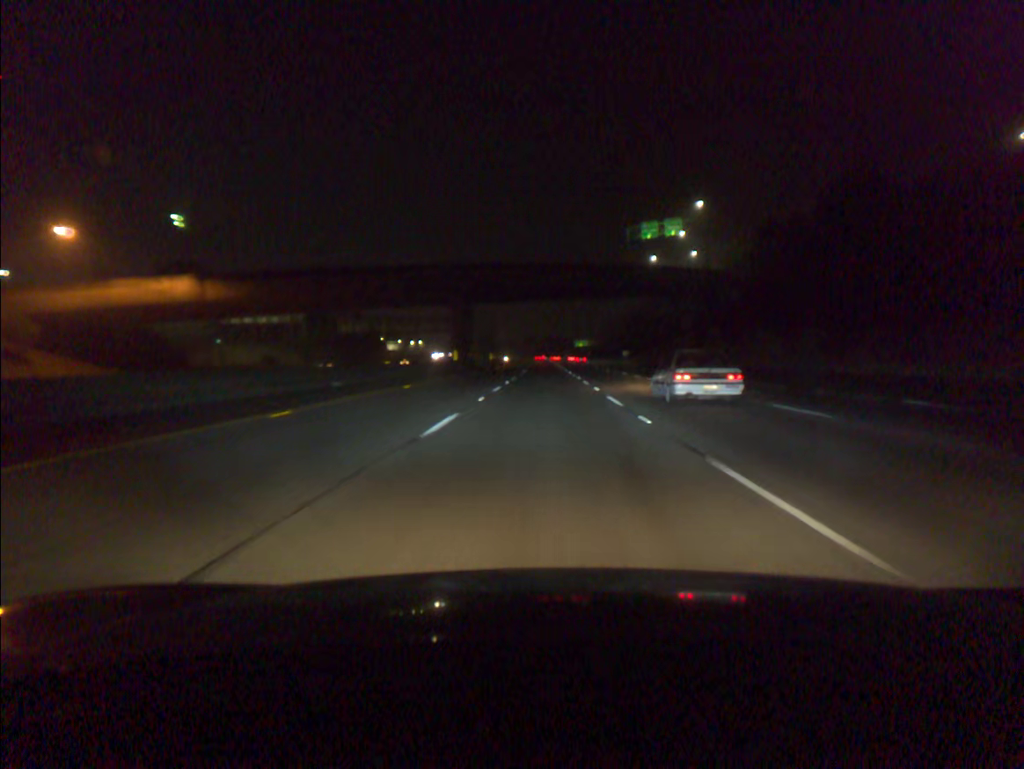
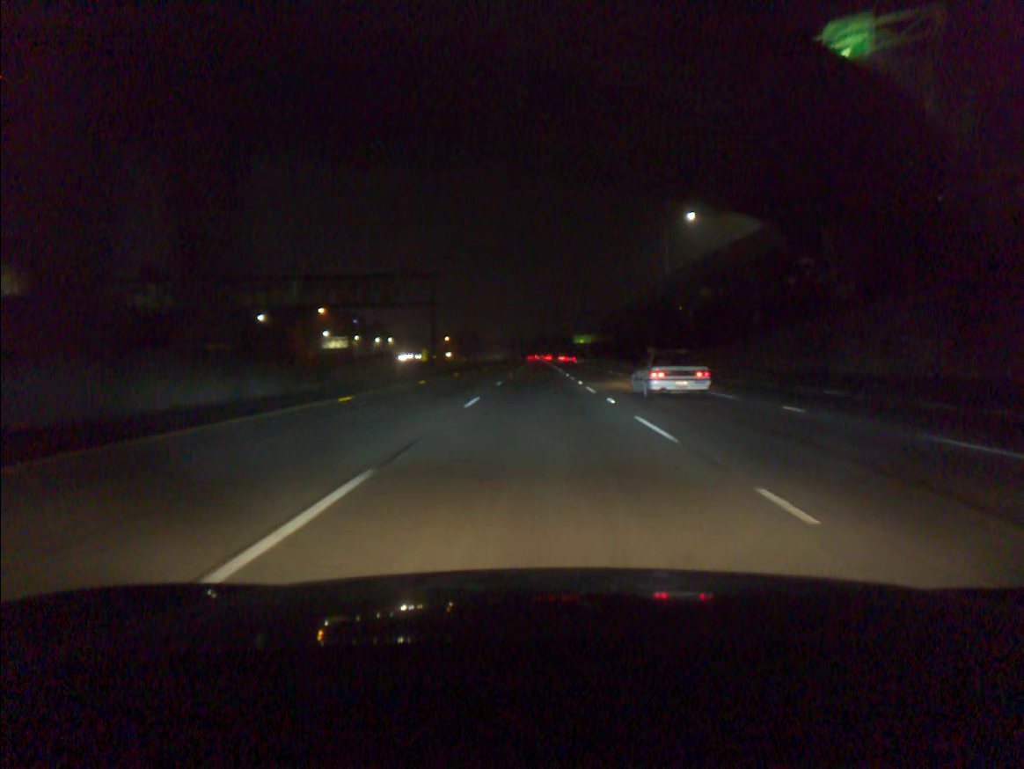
(+0.4, +66.9) m; +1°
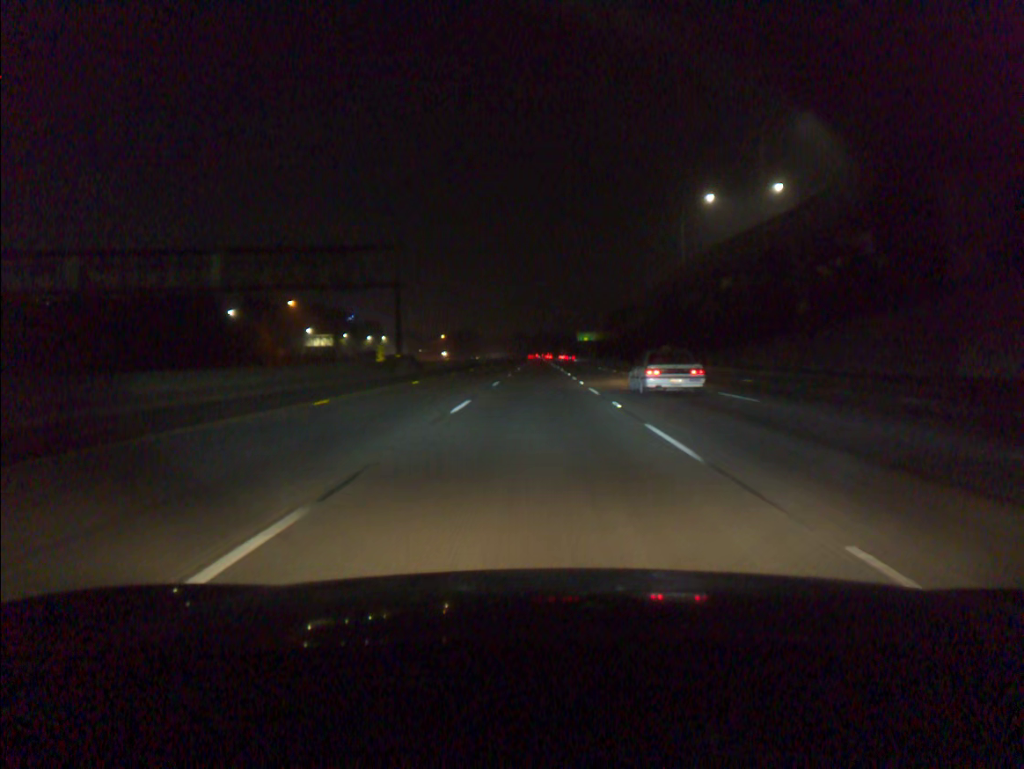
(0.0, +16.8) m; 0°
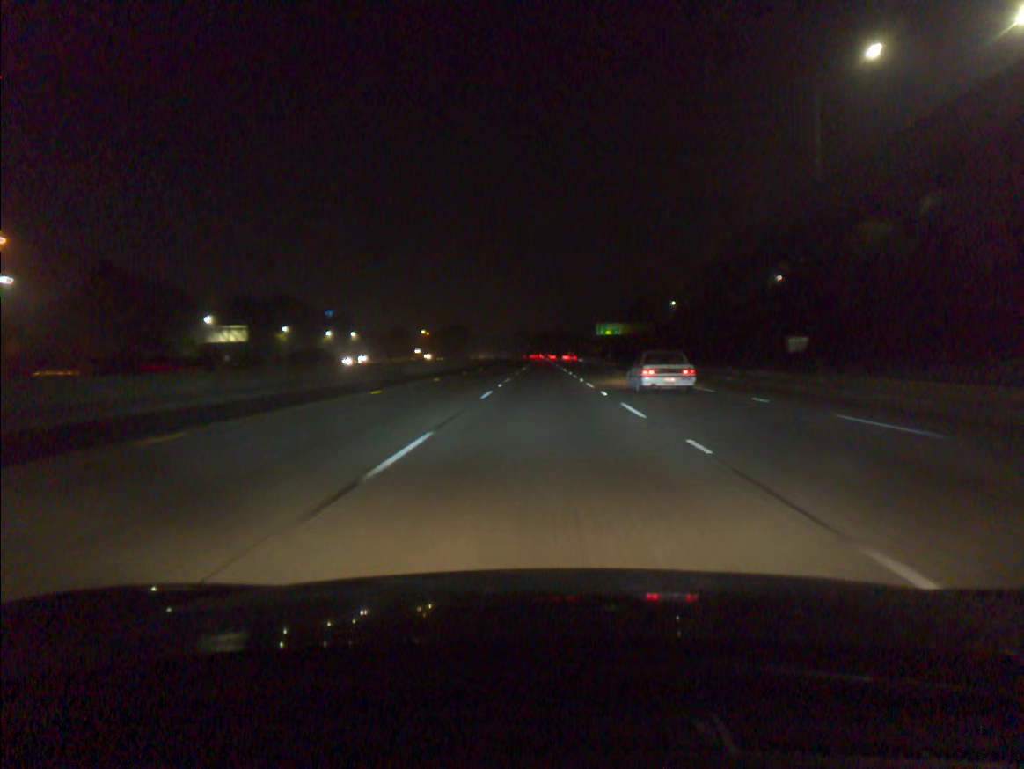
(-0.3, +67.2) m; 0°
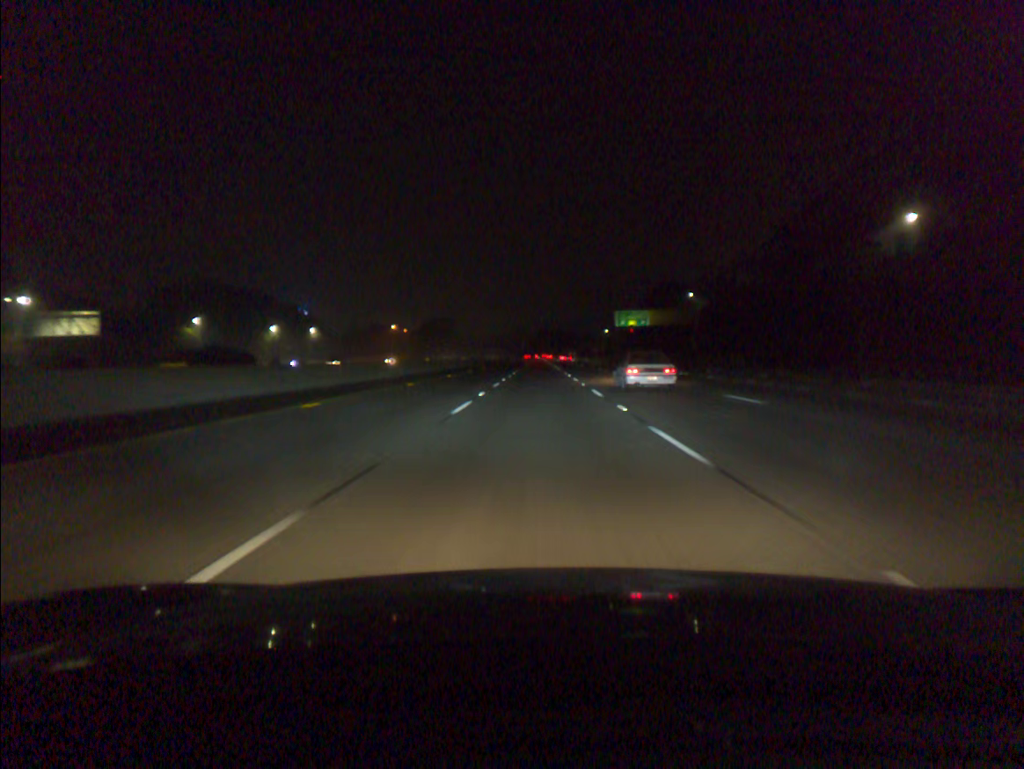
(+0.2, +50.4) m; 0°
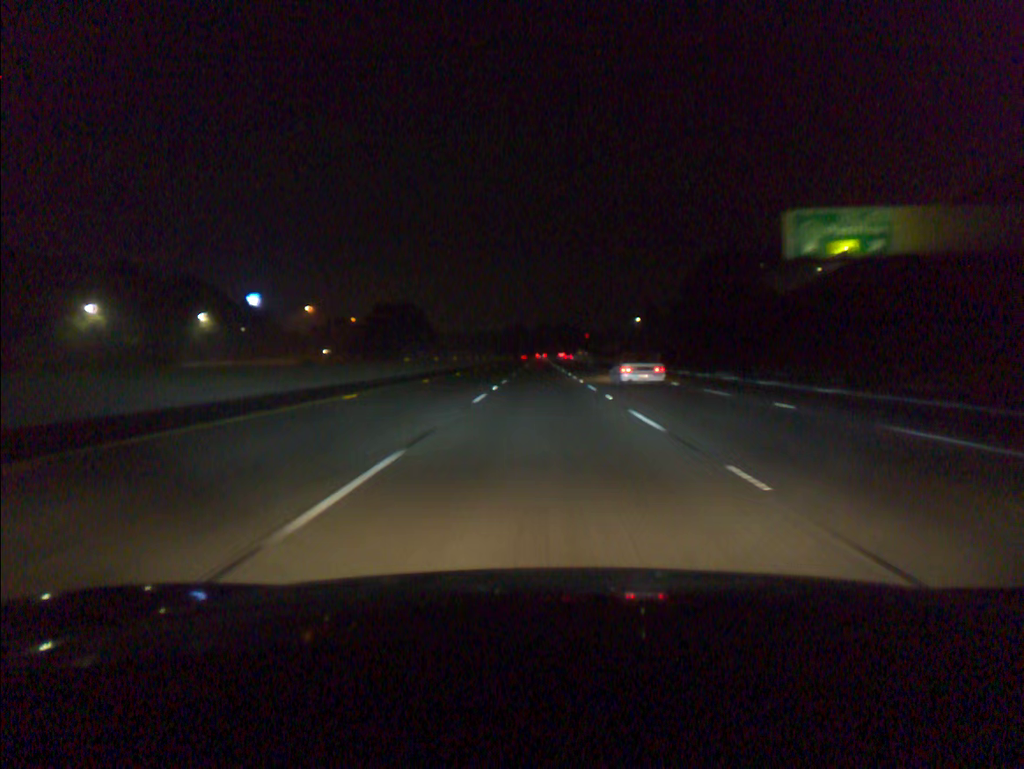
(-0.3, +83.9) m; 0°
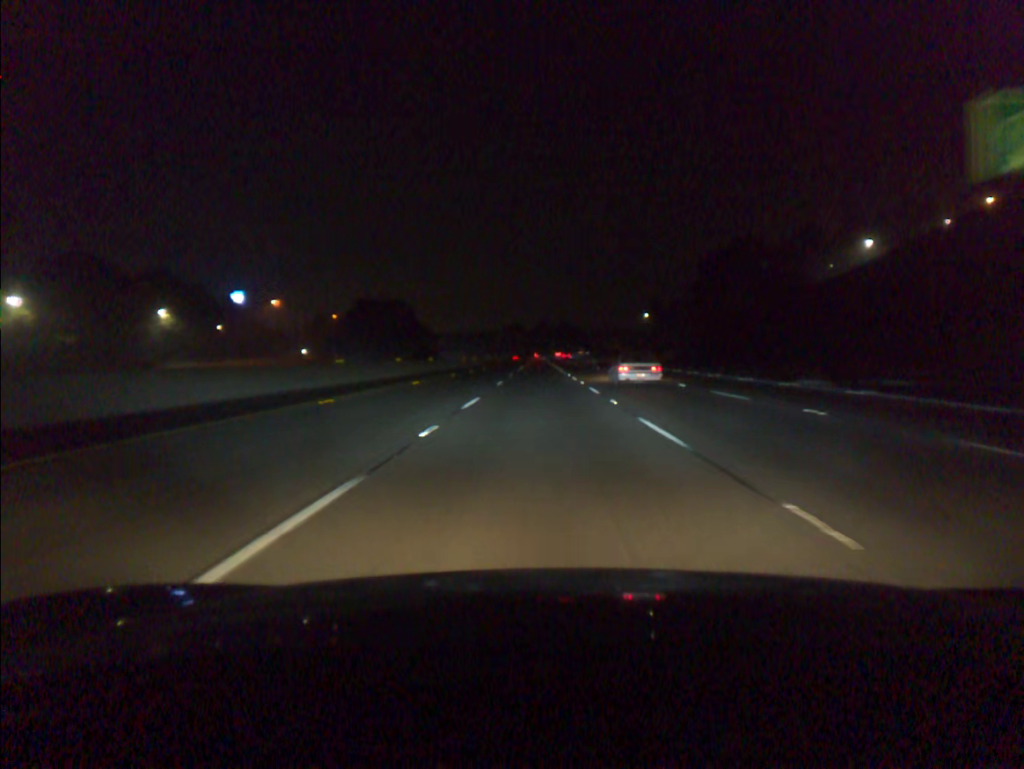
(0.0, +16.8) m; 0°
